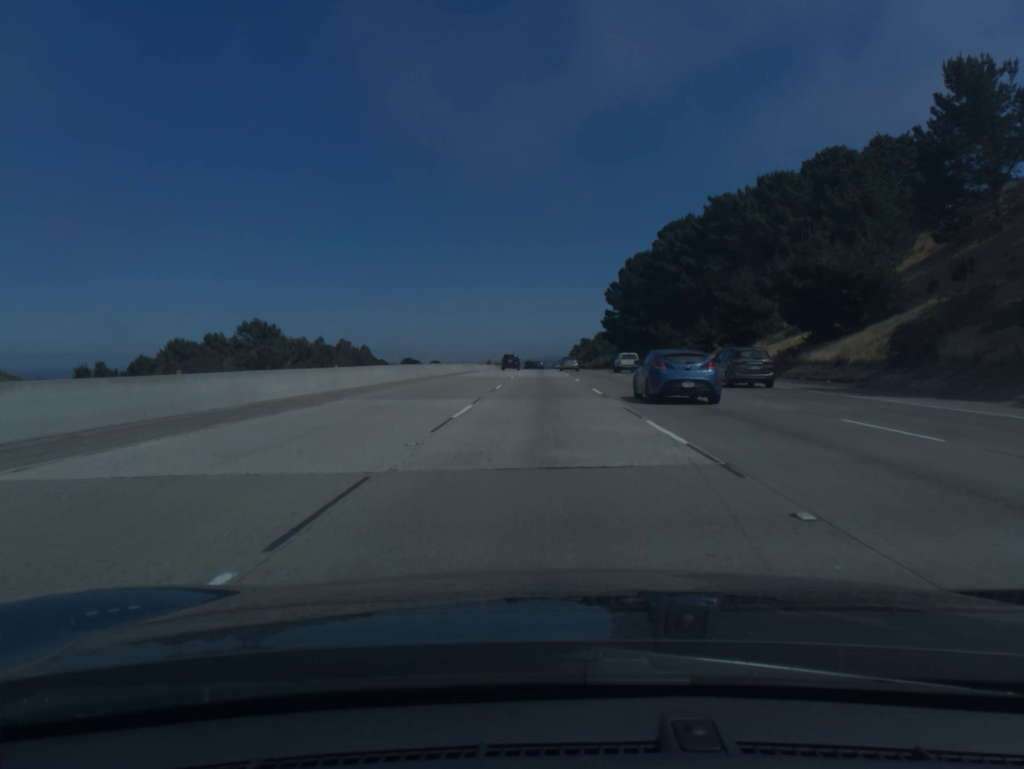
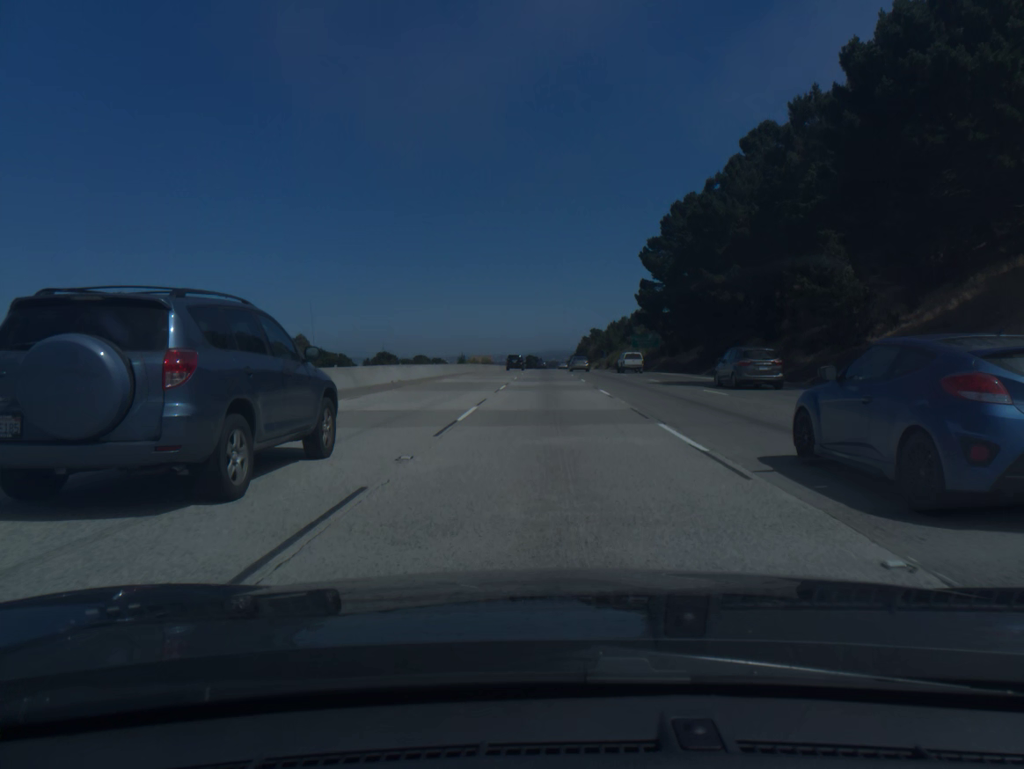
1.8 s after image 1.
(-0.2, +59.3) m; 0°
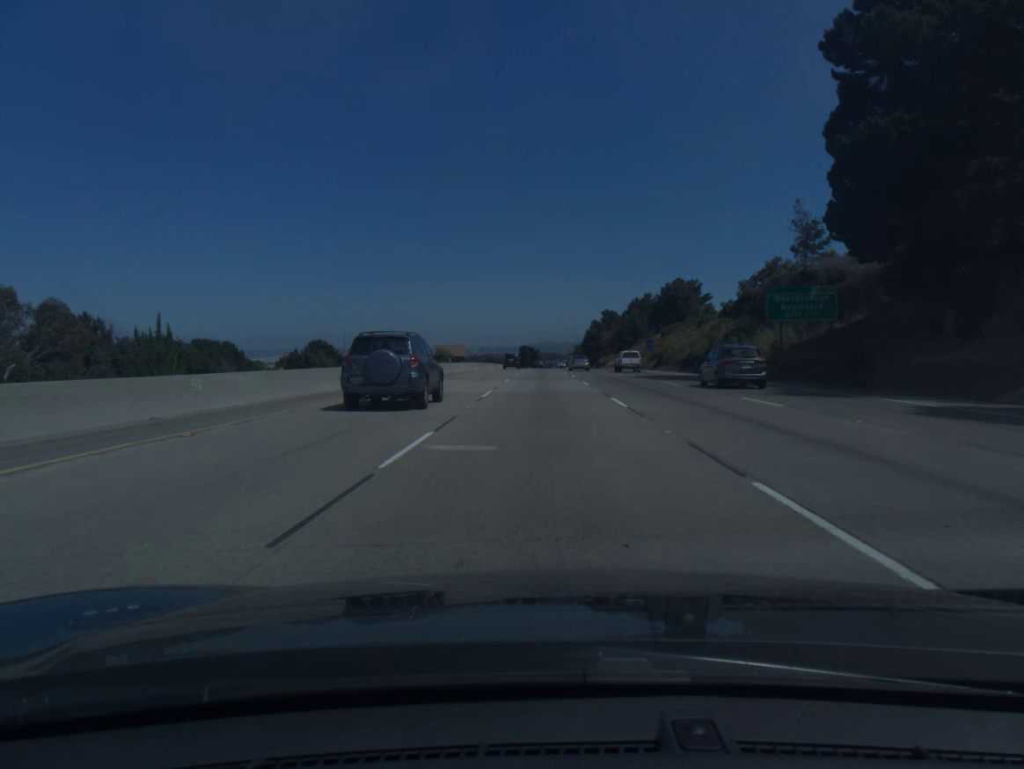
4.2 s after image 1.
(+0.1, +79.4) m; 0°
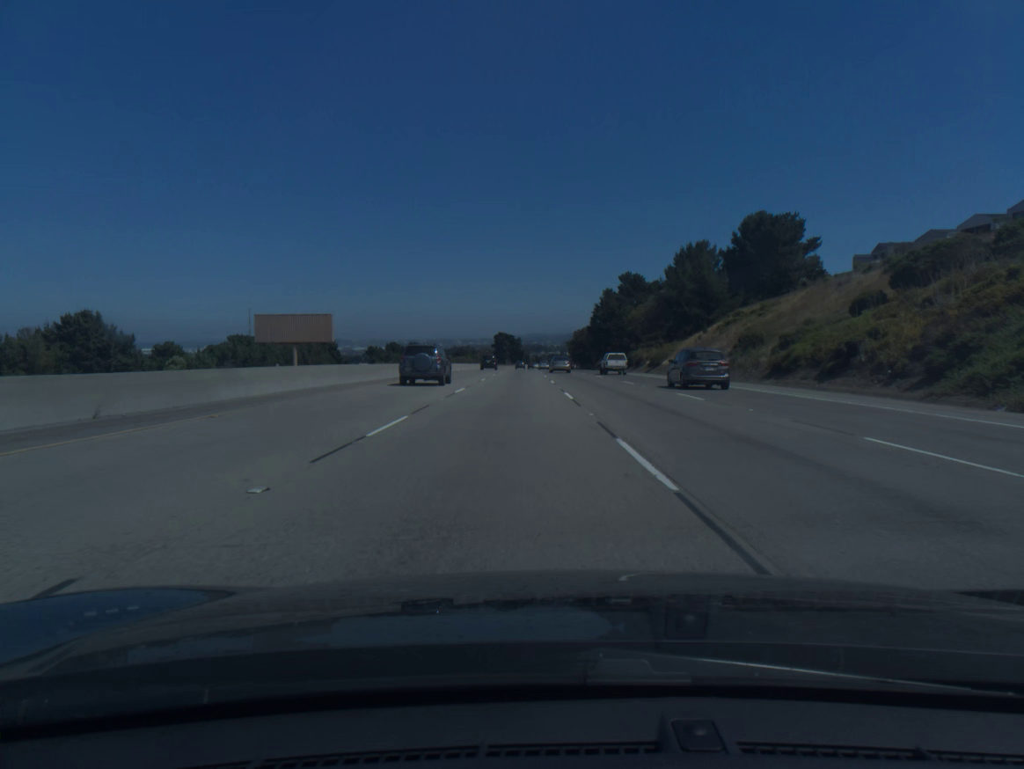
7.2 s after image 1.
(+0.8, +99.0) m; +1°
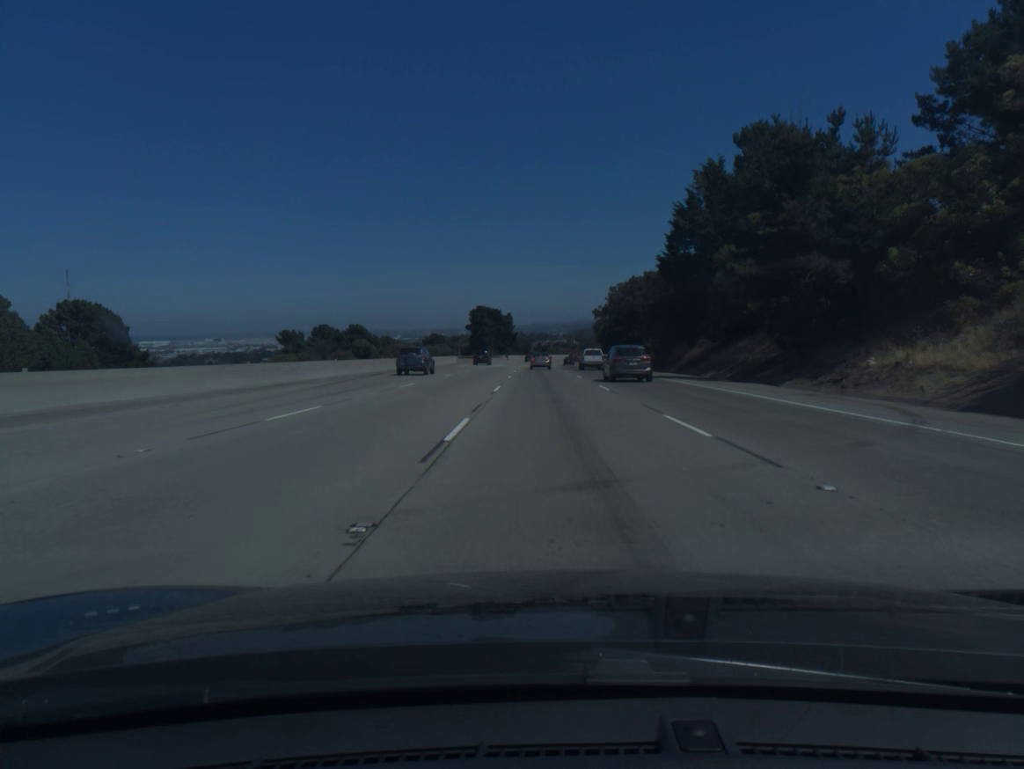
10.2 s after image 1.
(+0.4, +99.1) m; 0°
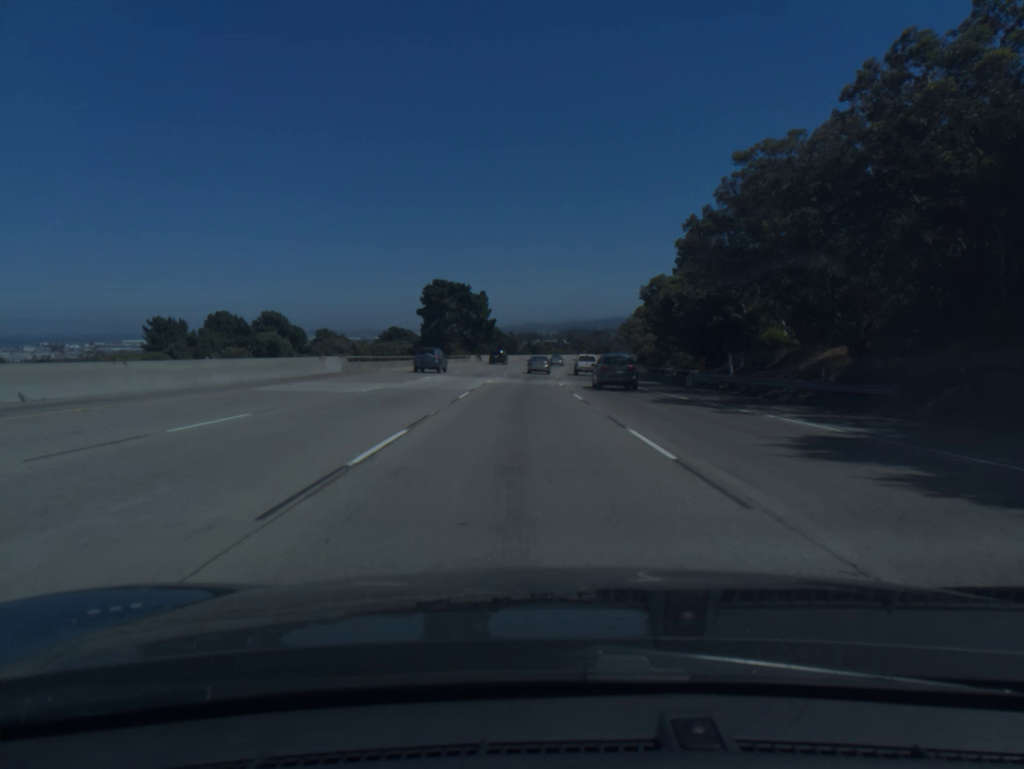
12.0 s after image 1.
(-0.2, +60.3) m; +1°
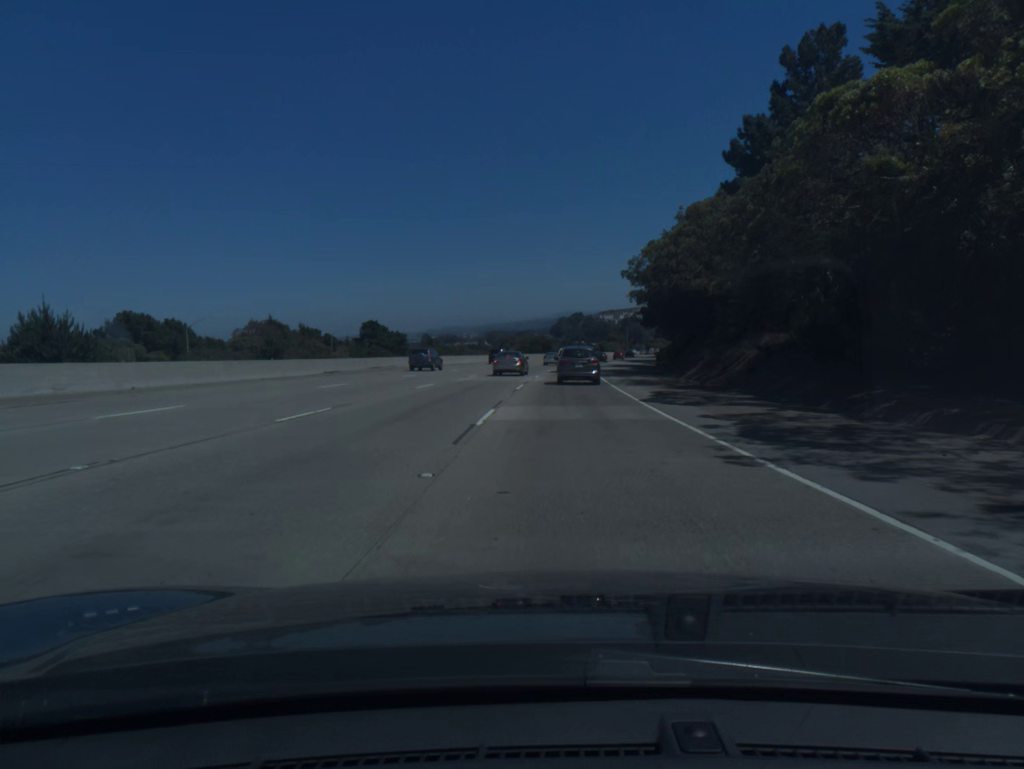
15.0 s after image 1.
(+4.5, +103.4) m; +6°
